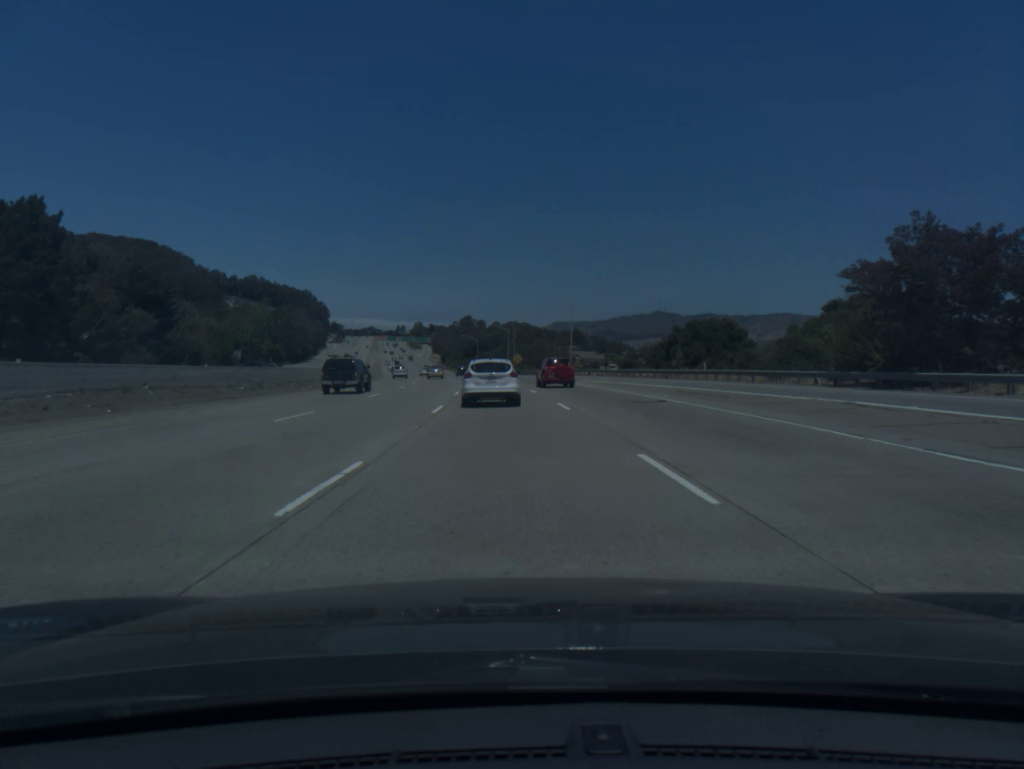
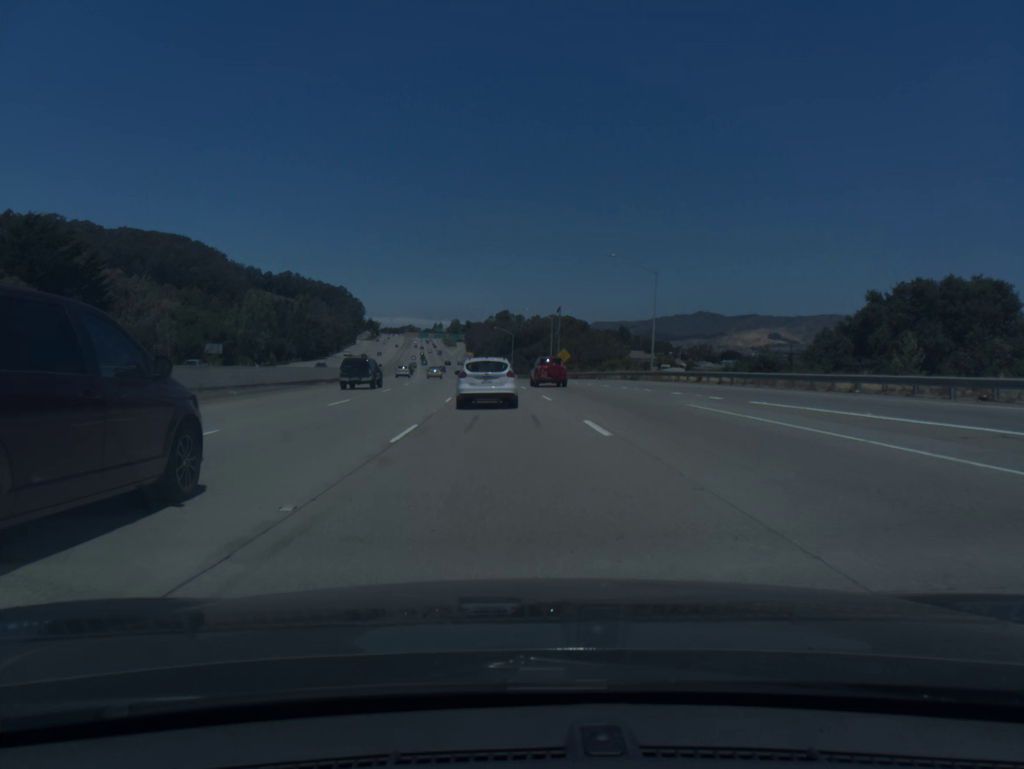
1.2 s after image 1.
(-1.0, +37.5) m; -3°
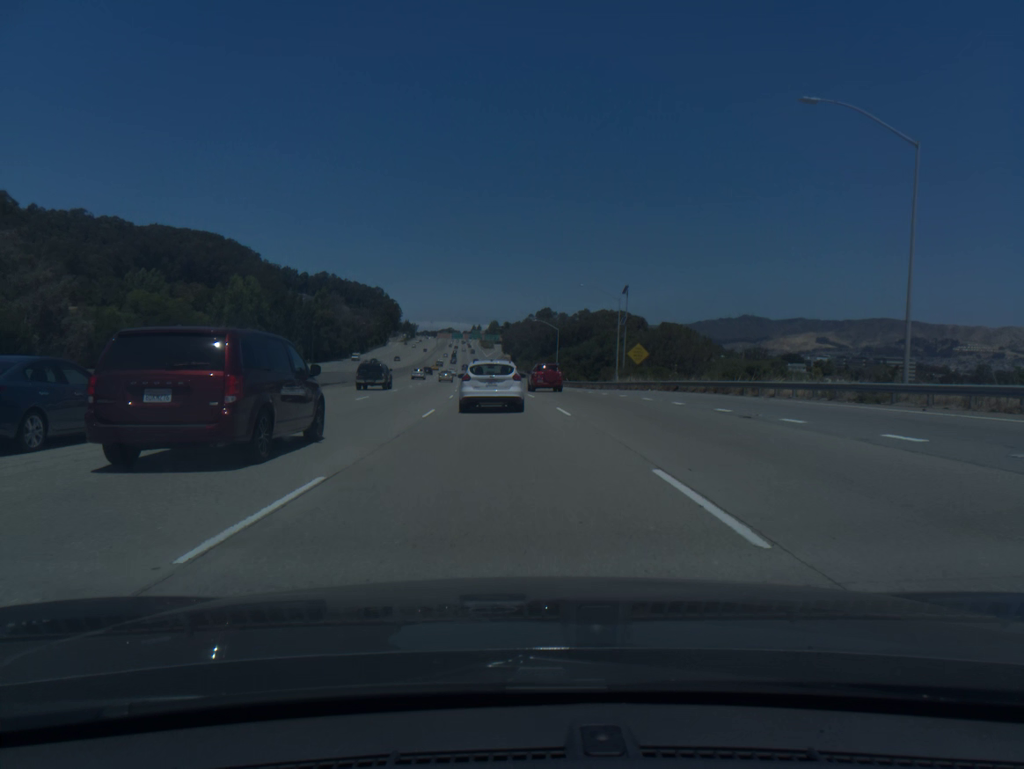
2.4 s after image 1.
(-0.9, +37.3) m; -3°
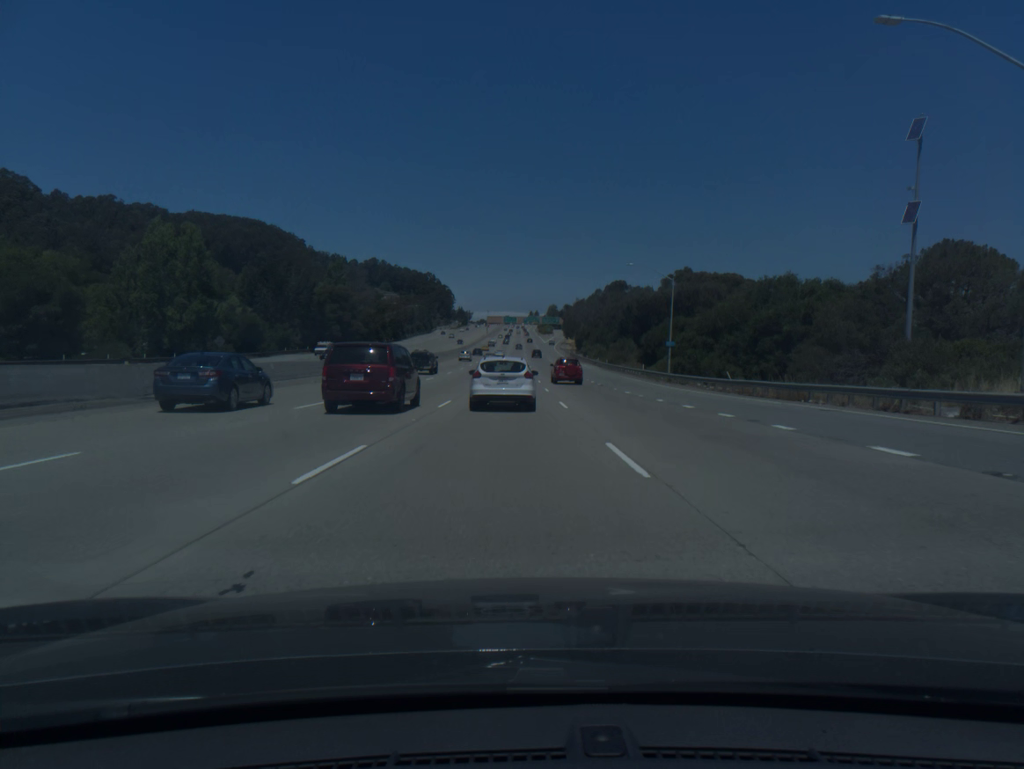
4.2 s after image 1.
(-2.1, +55.3) m; -4°
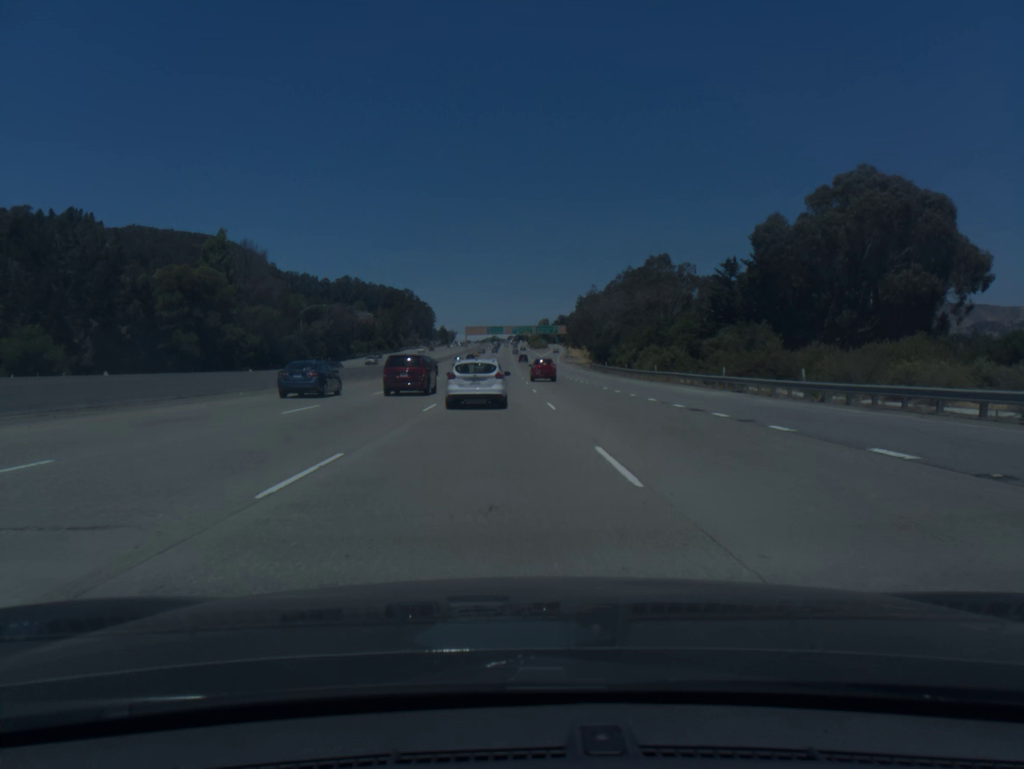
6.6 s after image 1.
(-0.1, +73.3) m; +1°
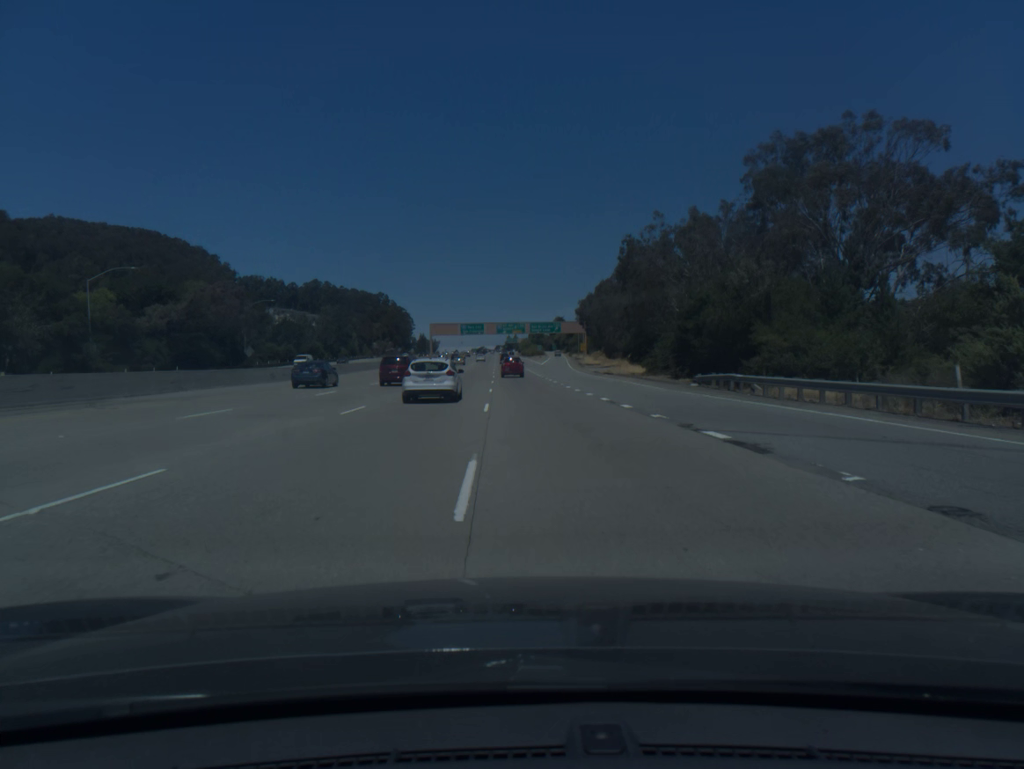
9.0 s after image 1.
(+0.6, +74.7) m; +1°
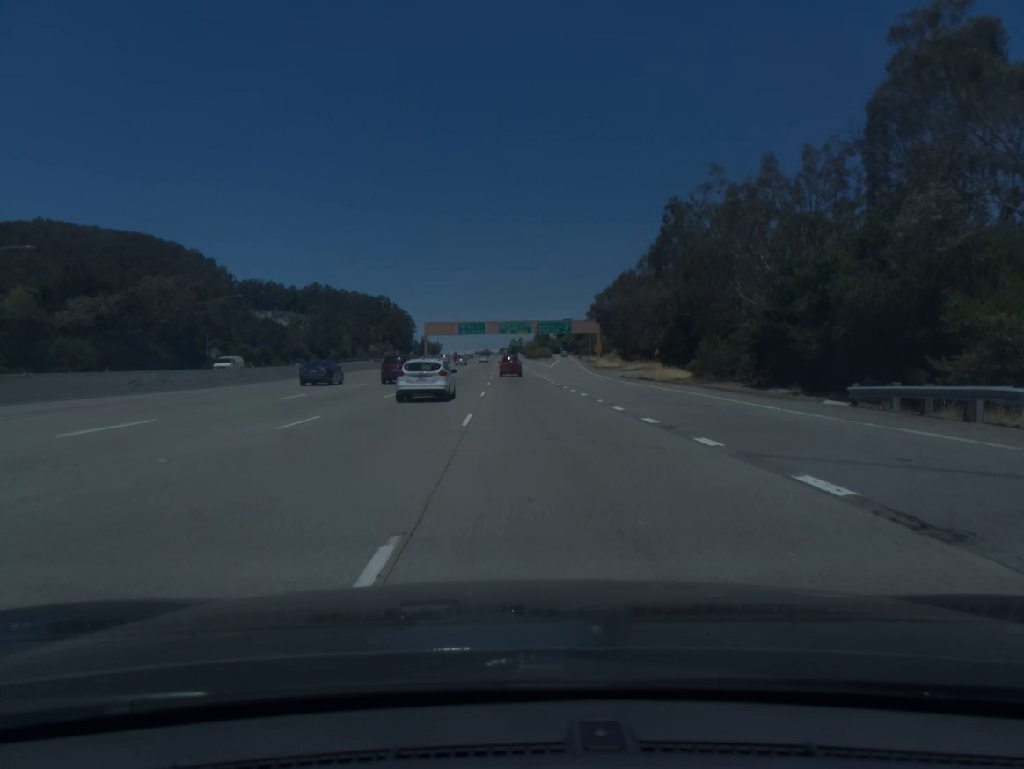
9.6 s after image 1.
(0.0, +19.0) m; 0°
